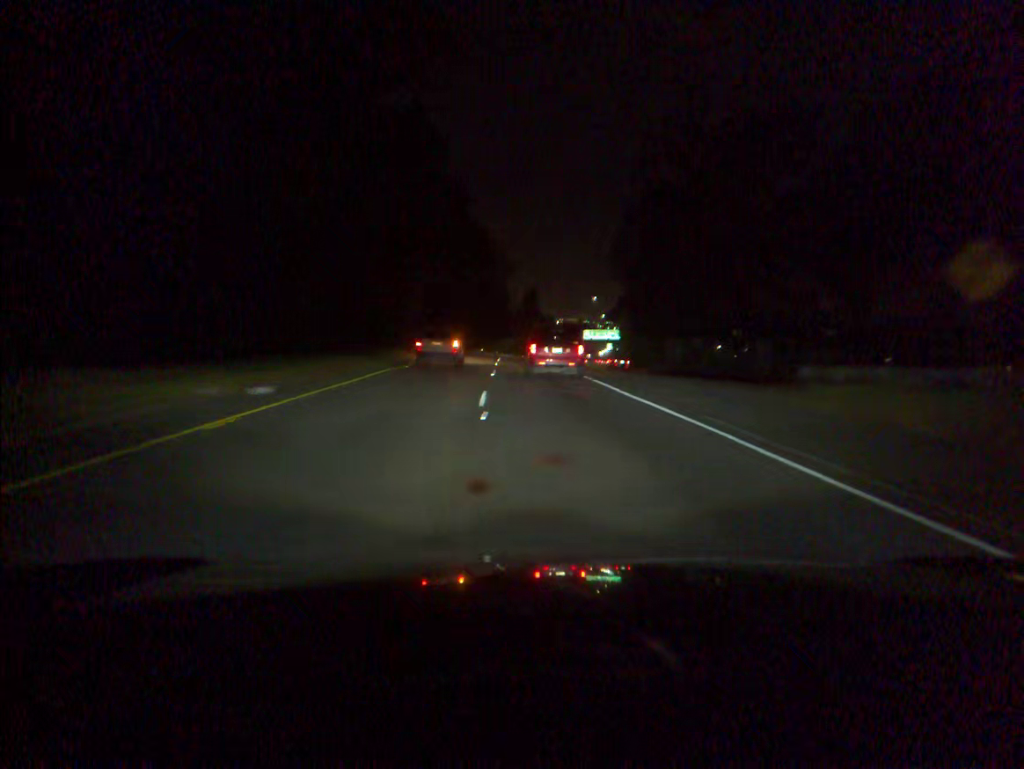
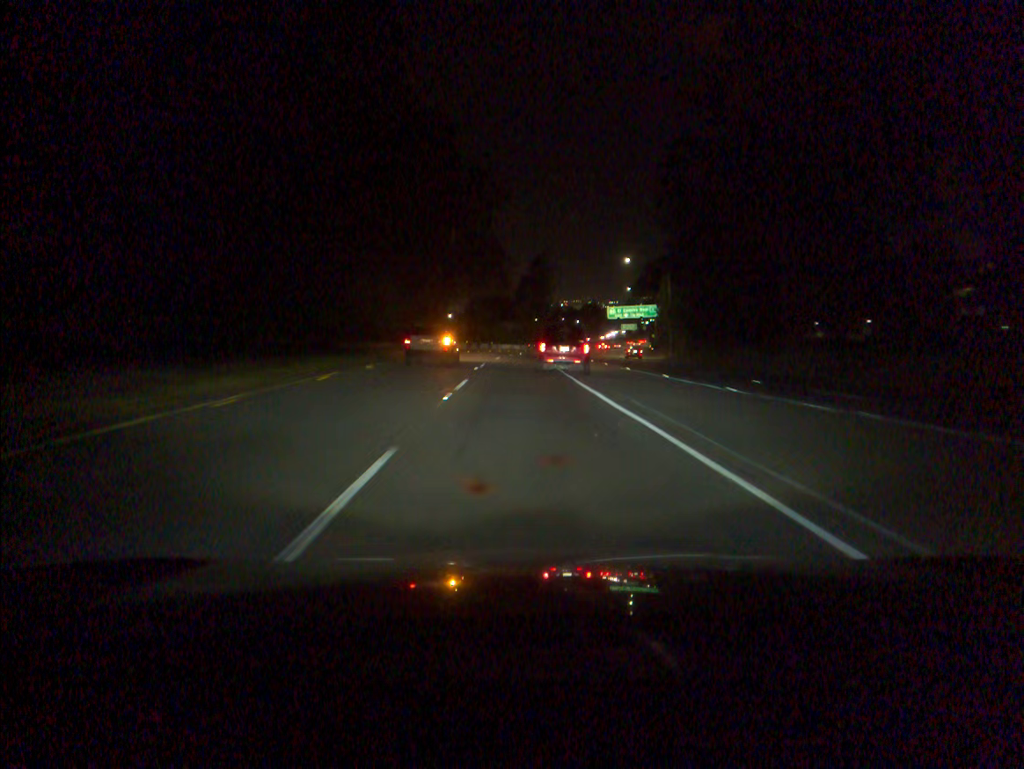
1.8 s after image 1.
(-0.1, +41.6) m; 0°
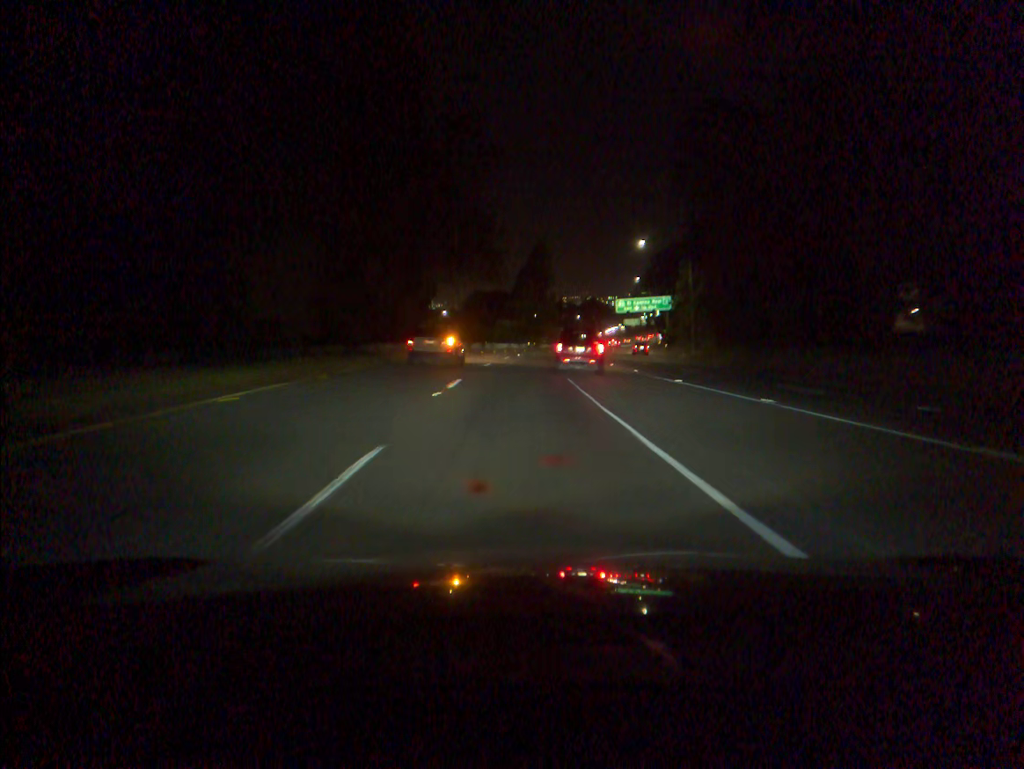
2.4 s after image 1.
(0.0, +13.8) m; 0°
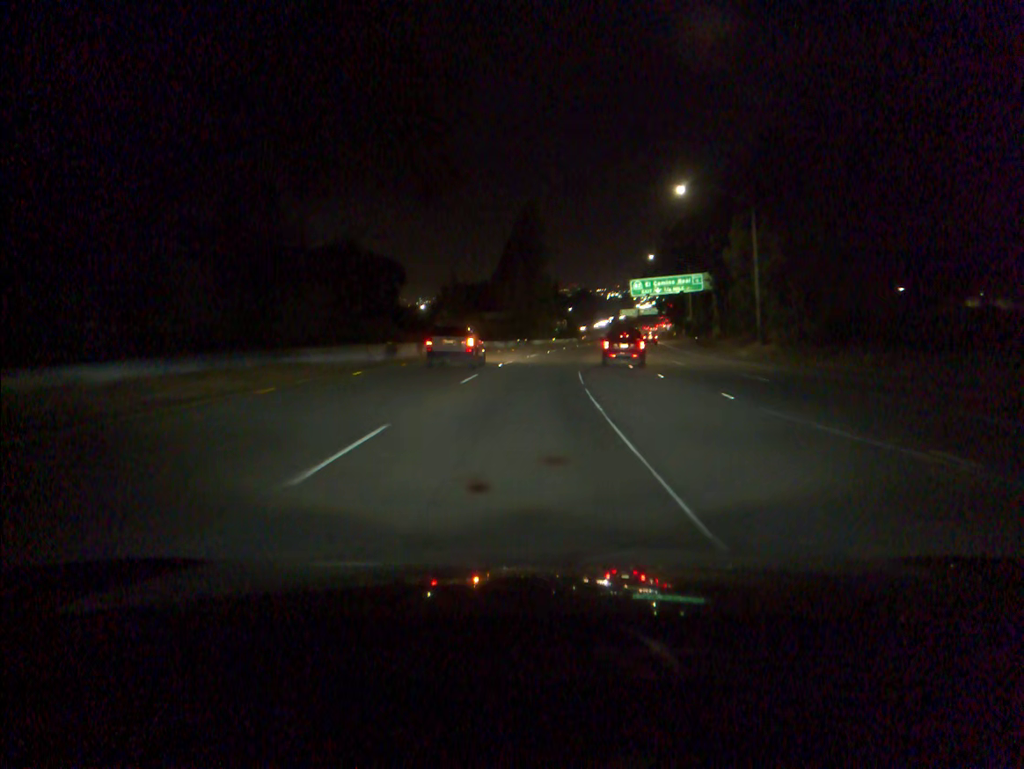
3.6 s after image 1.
(+0.1, +27.8) m; +1°
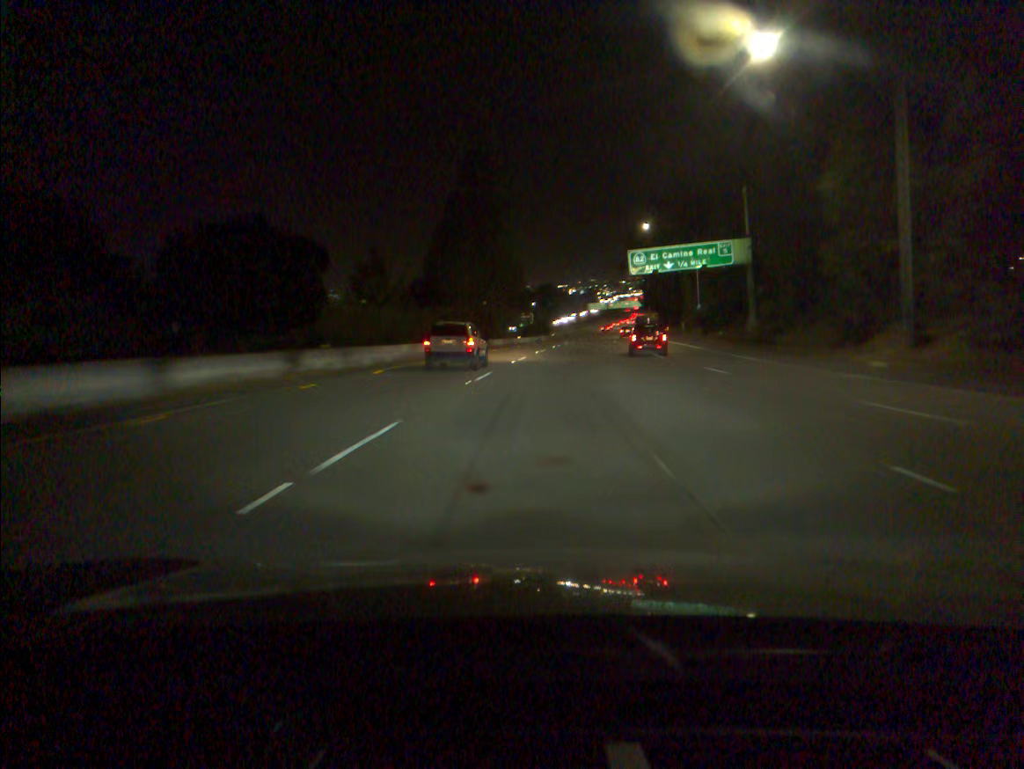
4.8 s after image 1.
(+0.6, +28.3) m; +3°
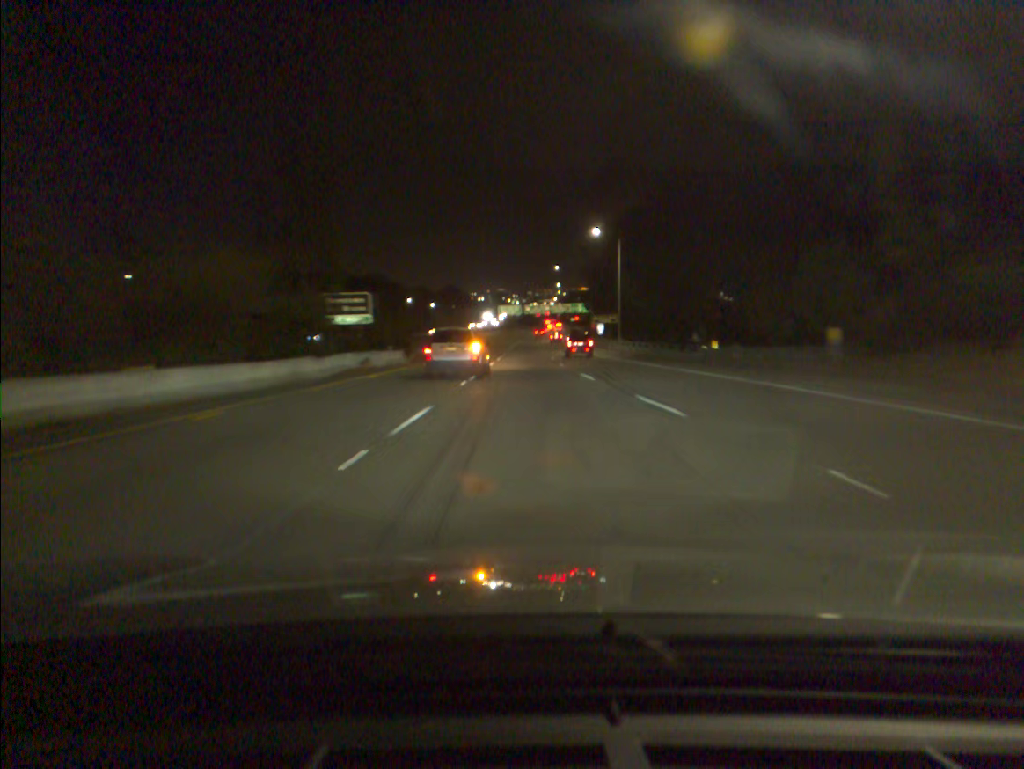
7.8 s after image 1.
(+4.8, +72.4) m; +6°
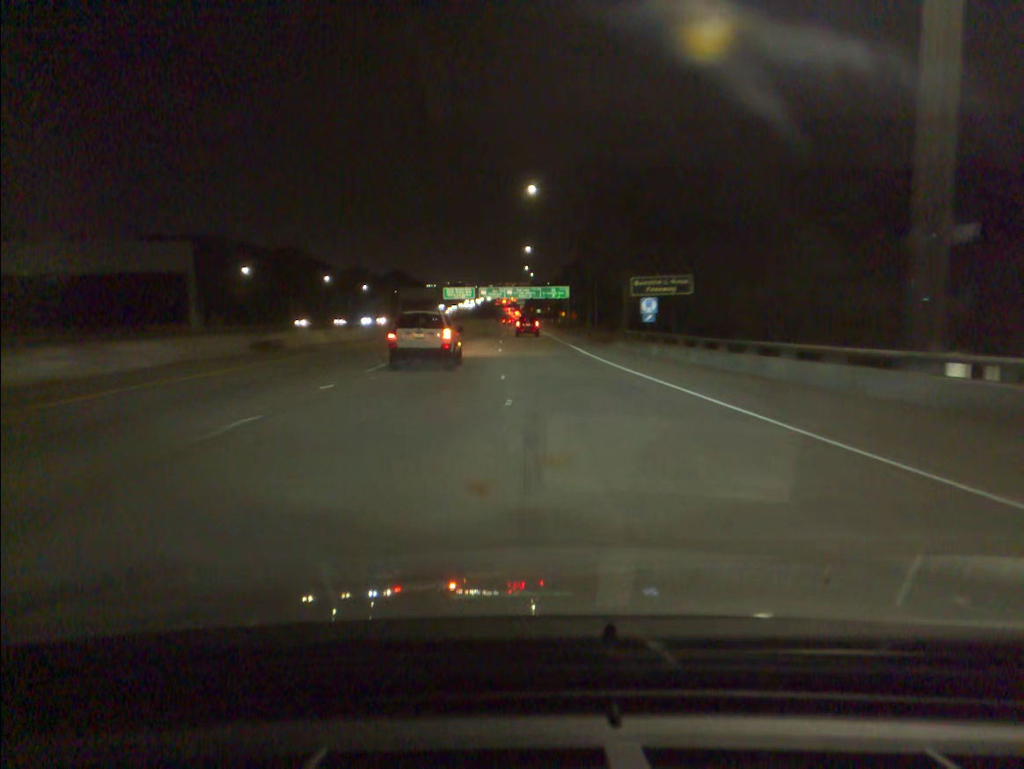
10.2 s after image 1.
(+1.7, +63.1) m; +3°
